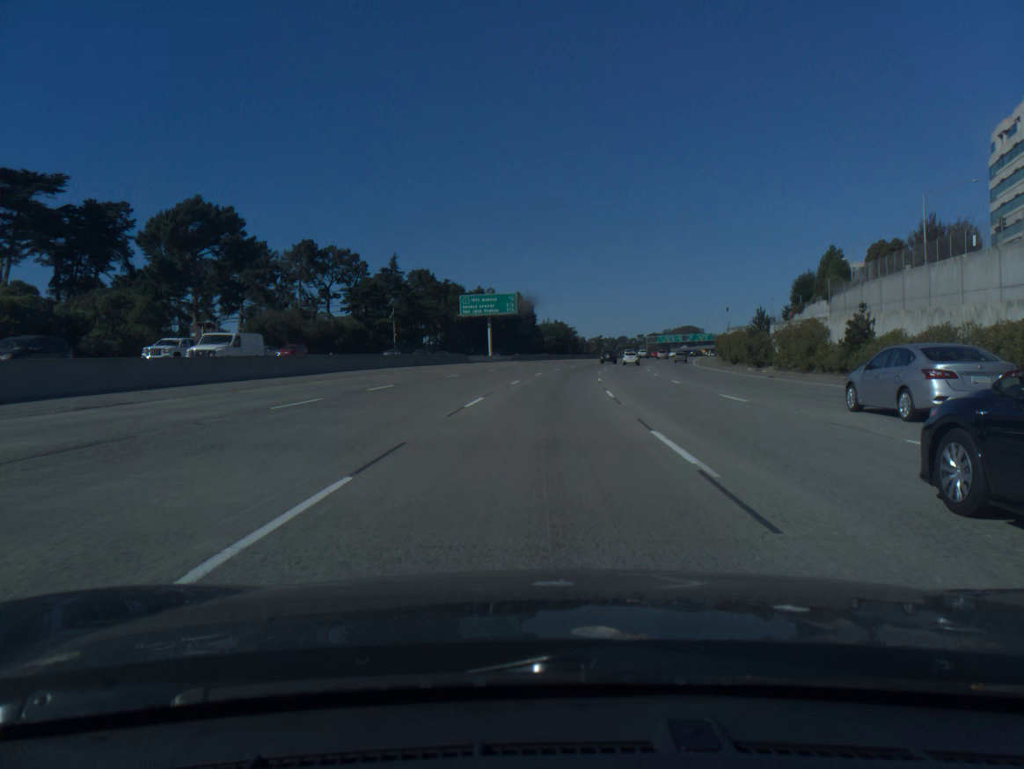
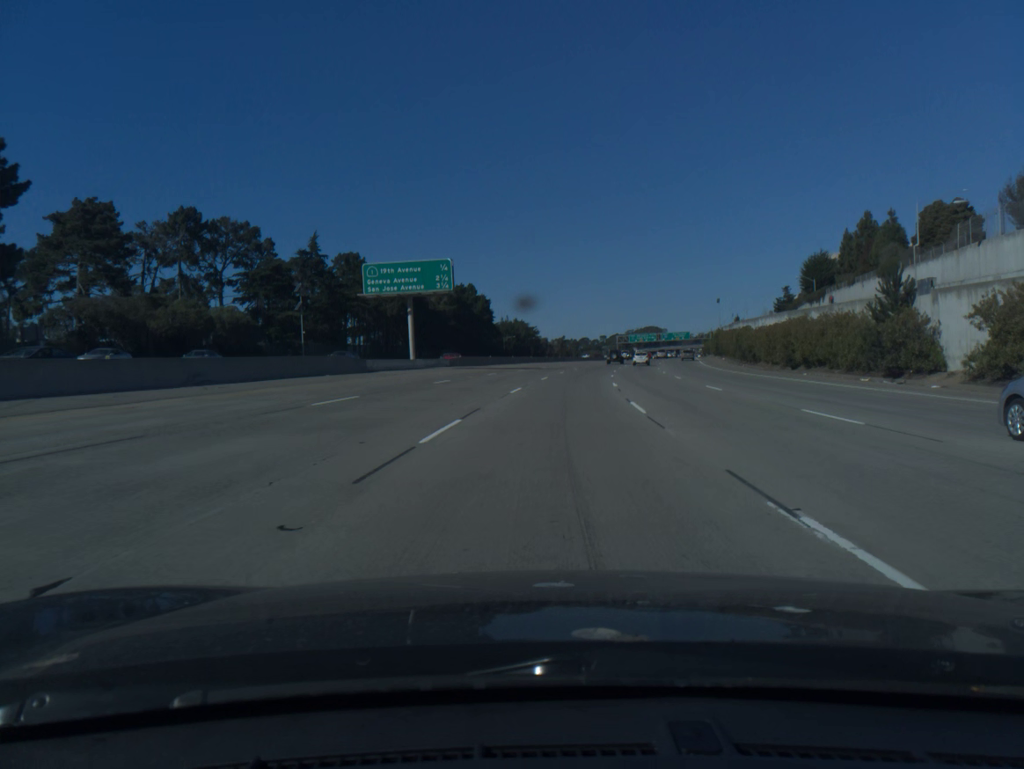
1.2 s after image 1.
(+0.7, +35.7) m; +3°
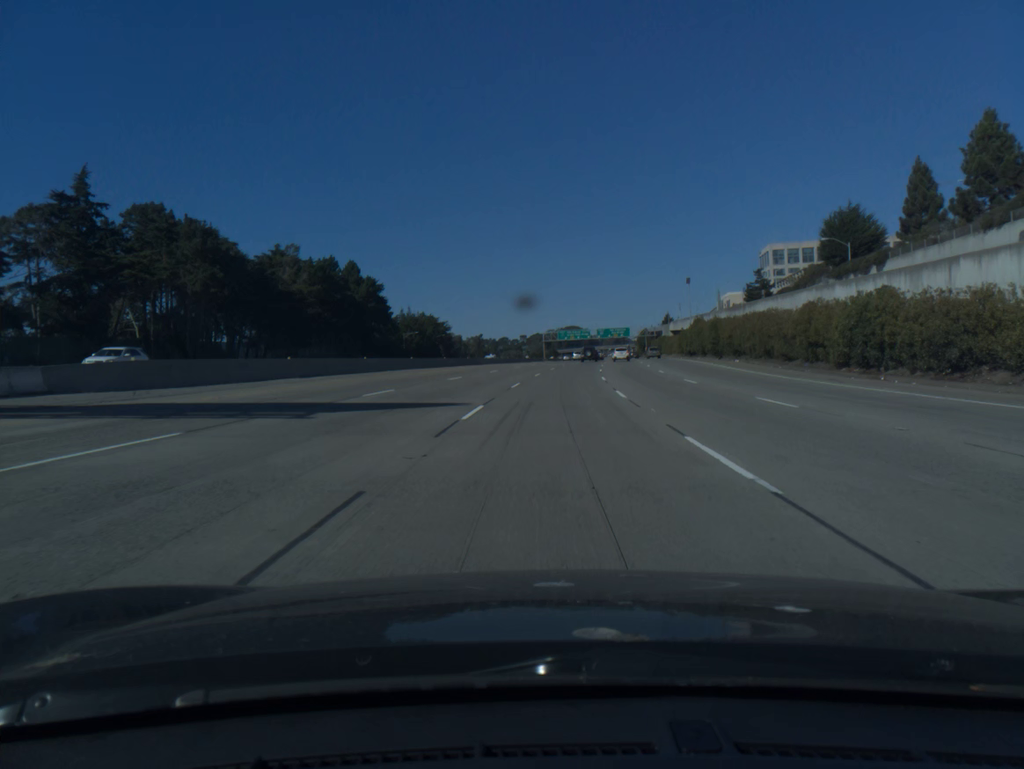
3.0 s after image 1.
(+2.7, +53.3) m; +6°
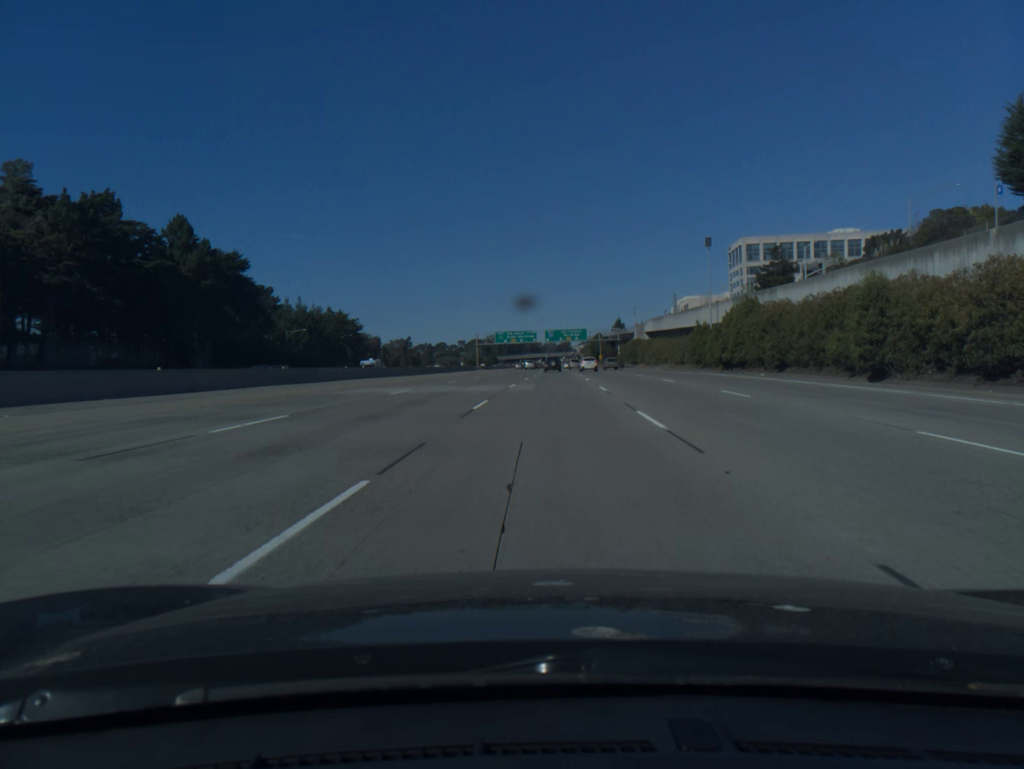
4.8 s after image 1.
(+2.1, +53.3) m; +4°
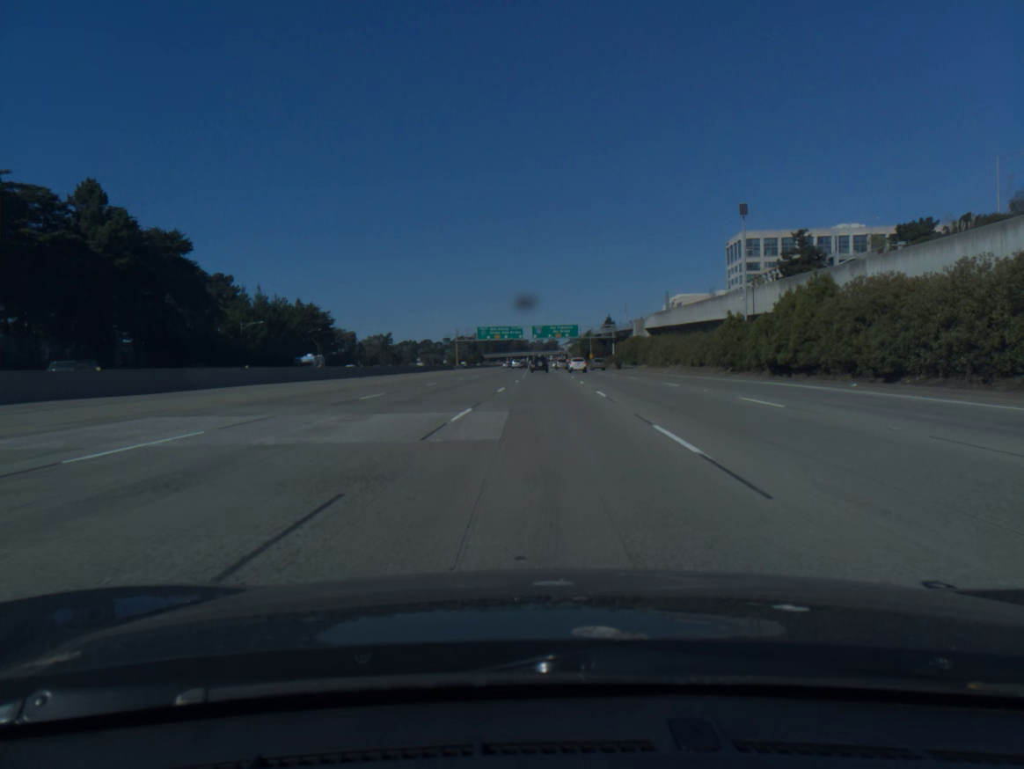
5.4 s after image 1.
(+0.2, +17.8) m; +1°
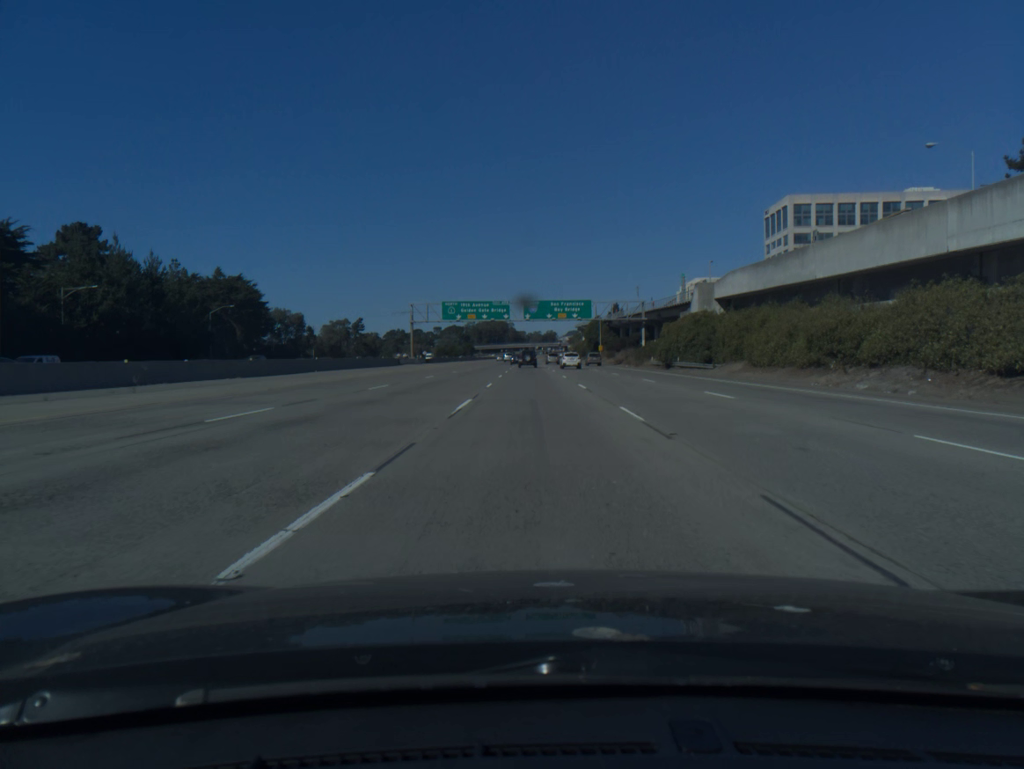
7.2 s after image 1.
(+0.4, +53.3) m; 0°
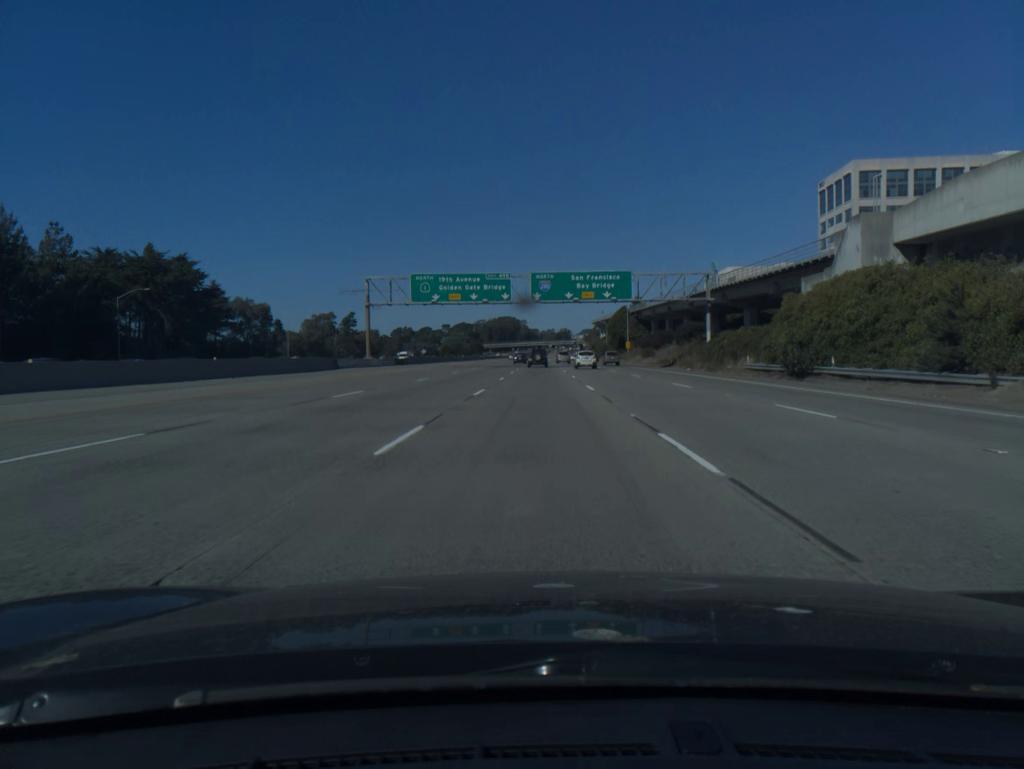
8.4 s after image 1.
(-0.3, +35.6) m; -1°
